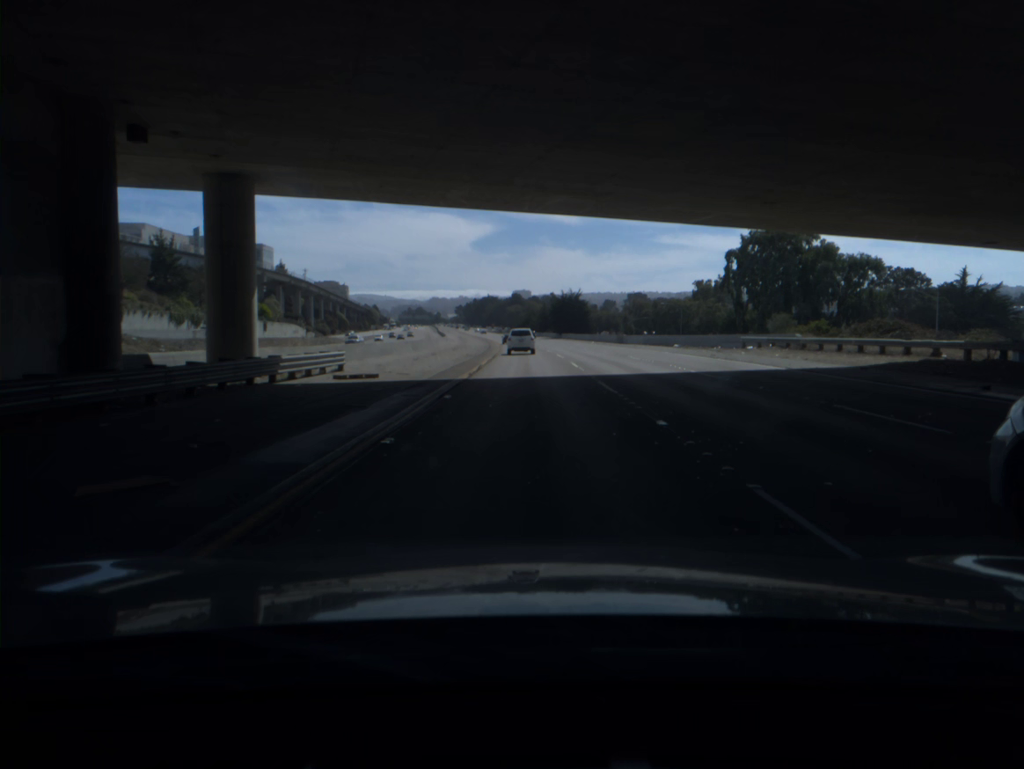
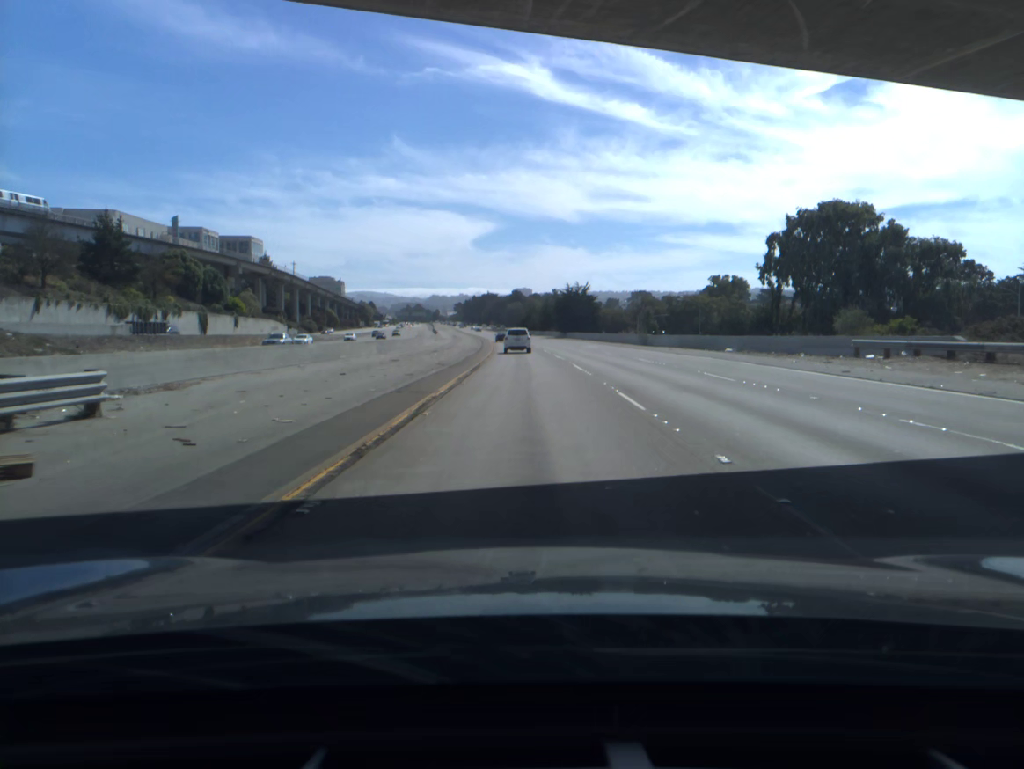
(0.0, +17.8) m; 0°
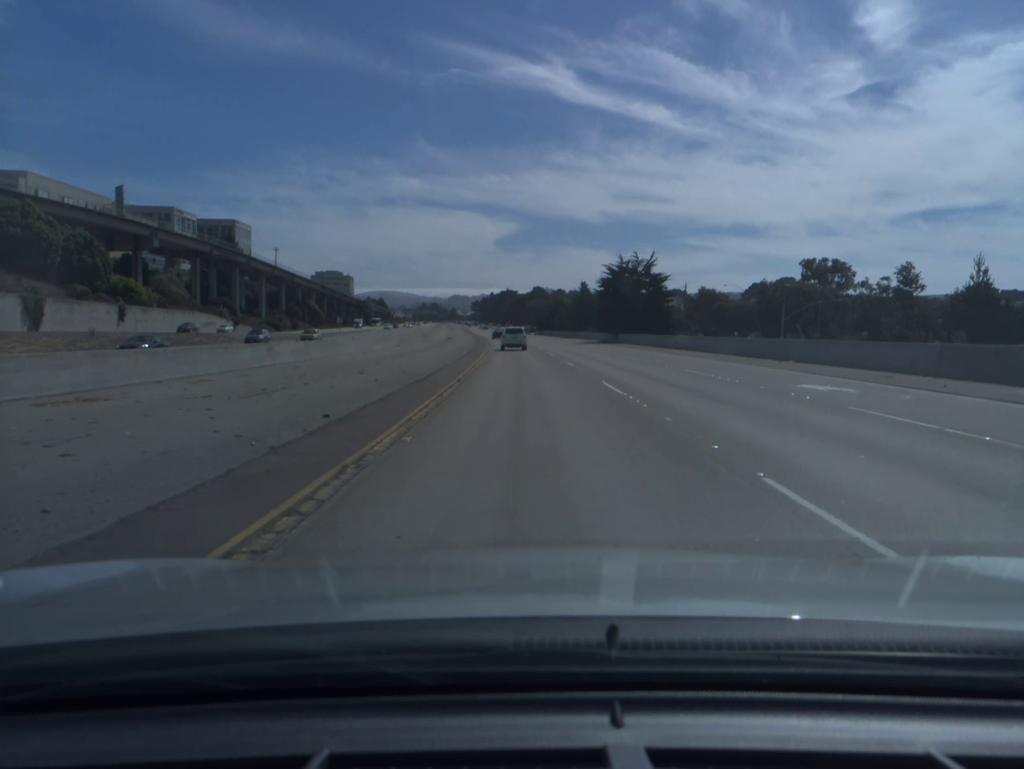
(-0.6, +53.9) m; -1°
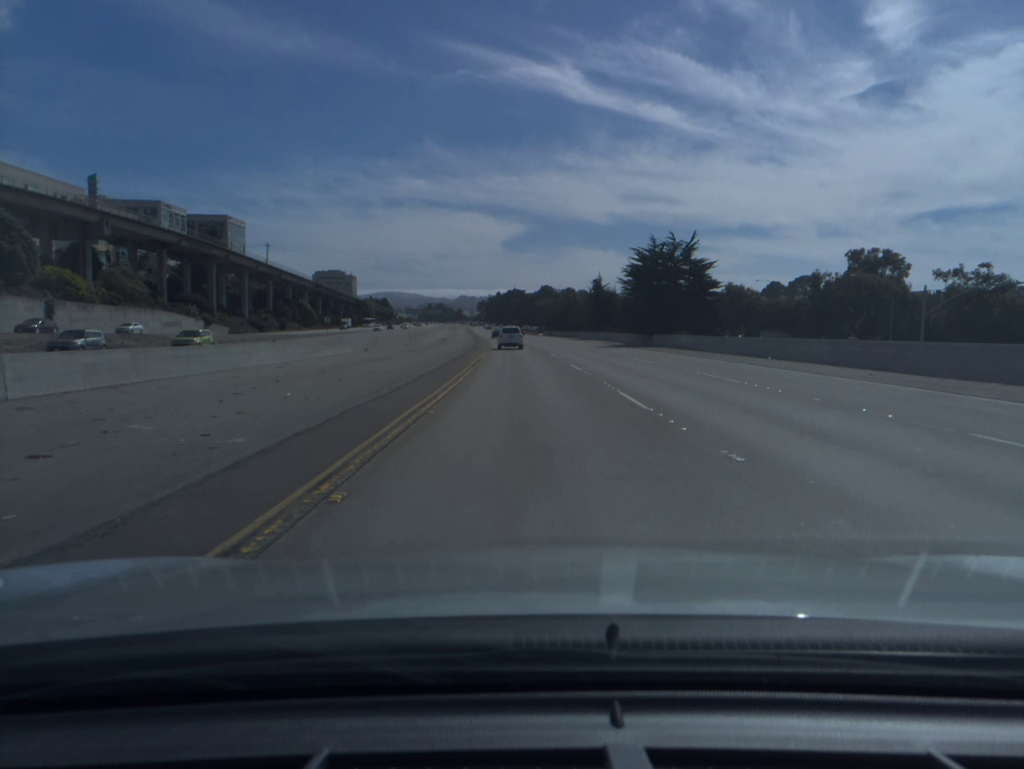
(-0.1, +18.2) m; -1°
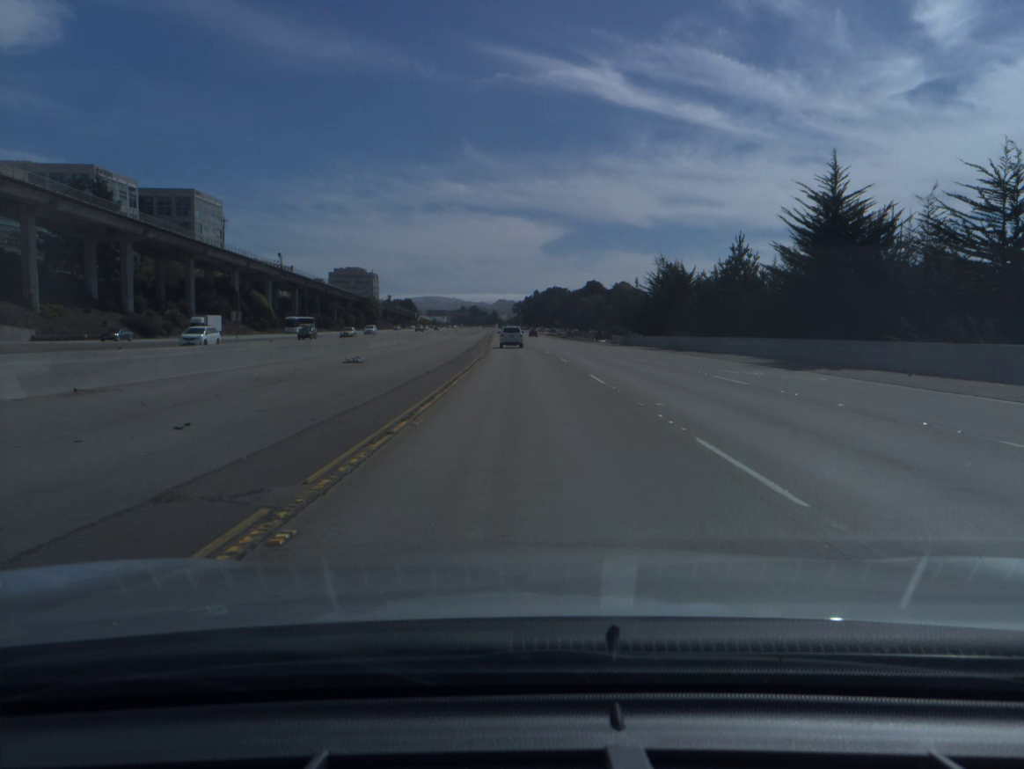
(-1.7, +73.4) m; -3°
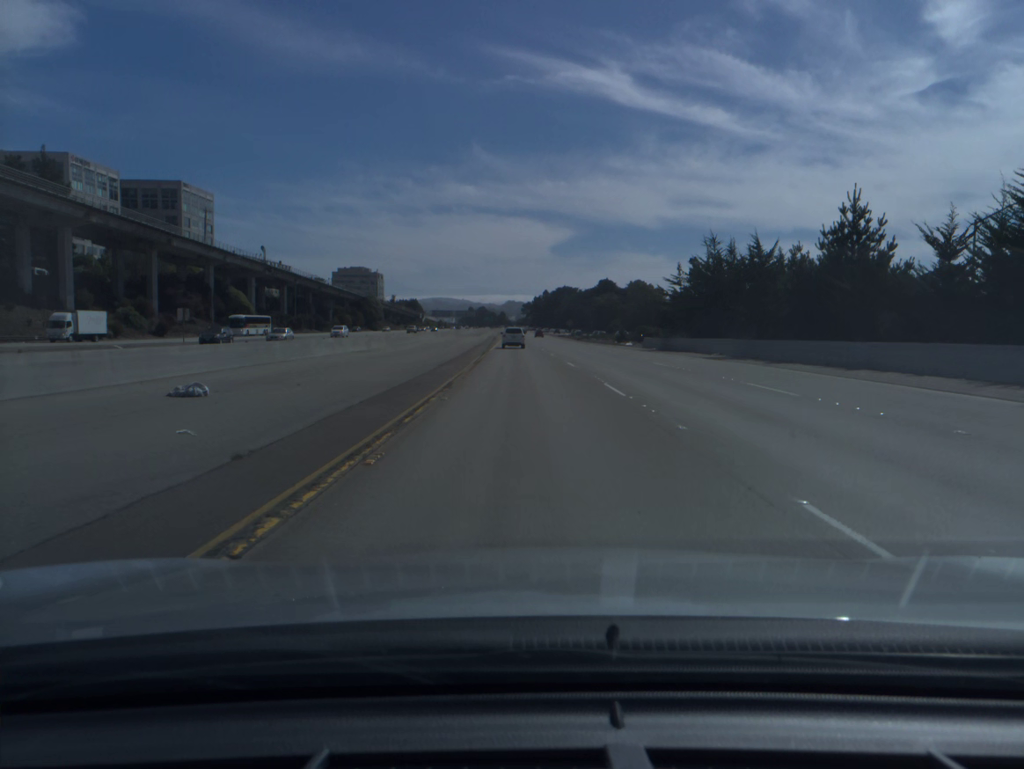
(-0.1, +18.4) m; -1°
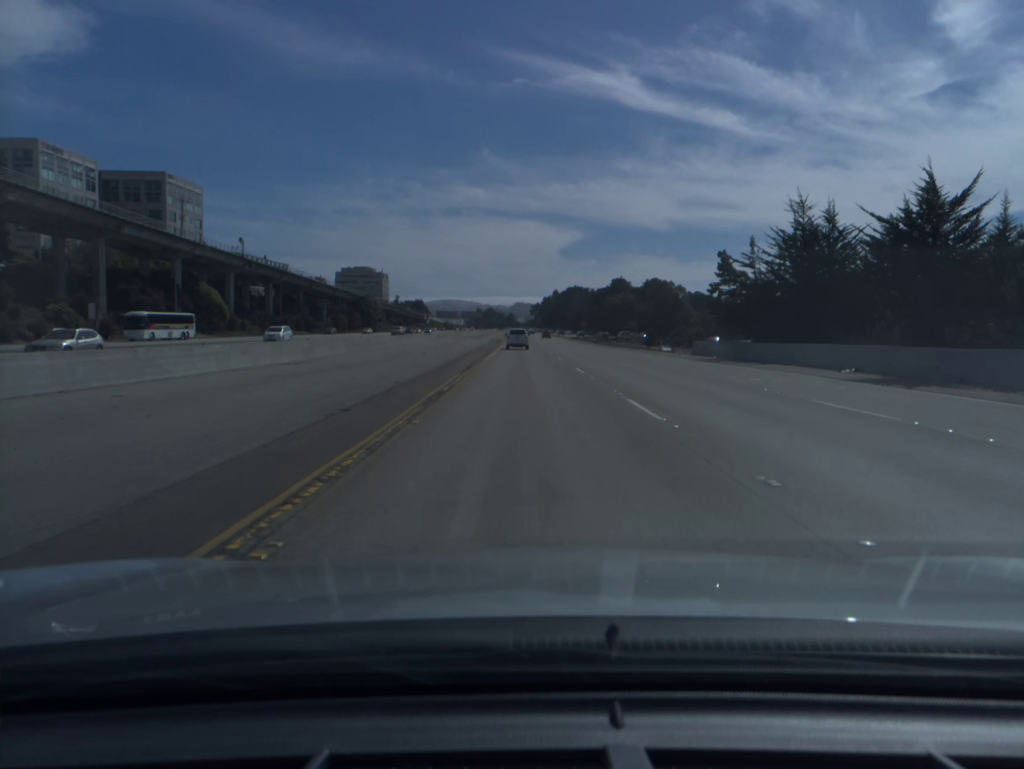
(-0.1, +18.4) m; -1°
